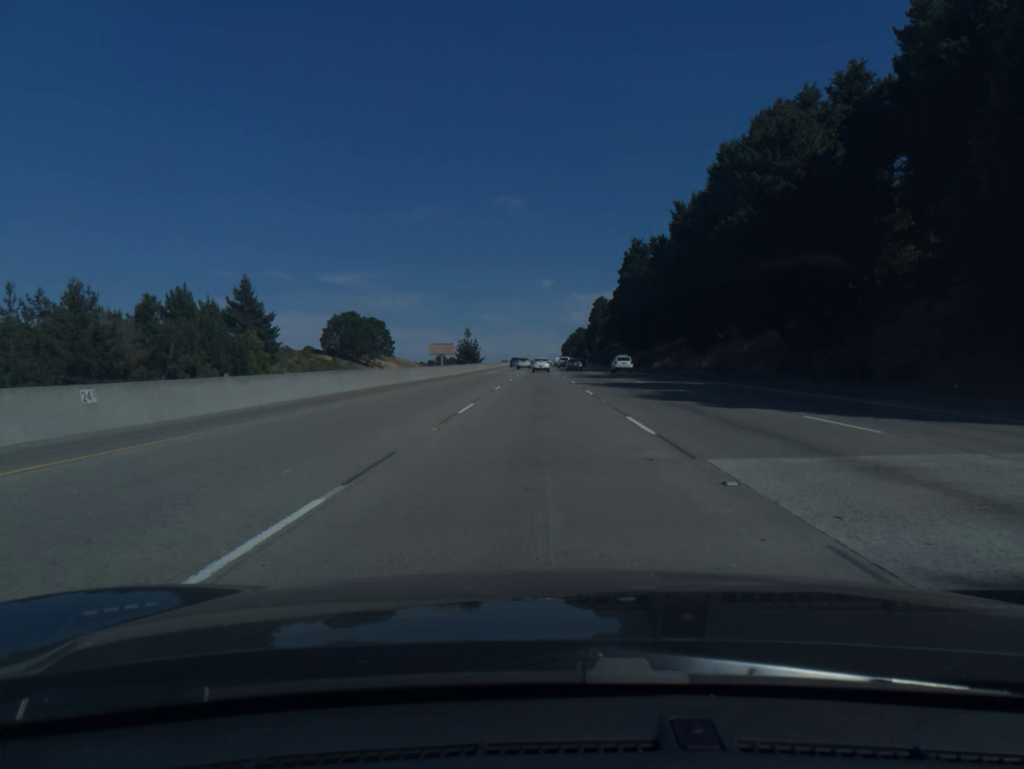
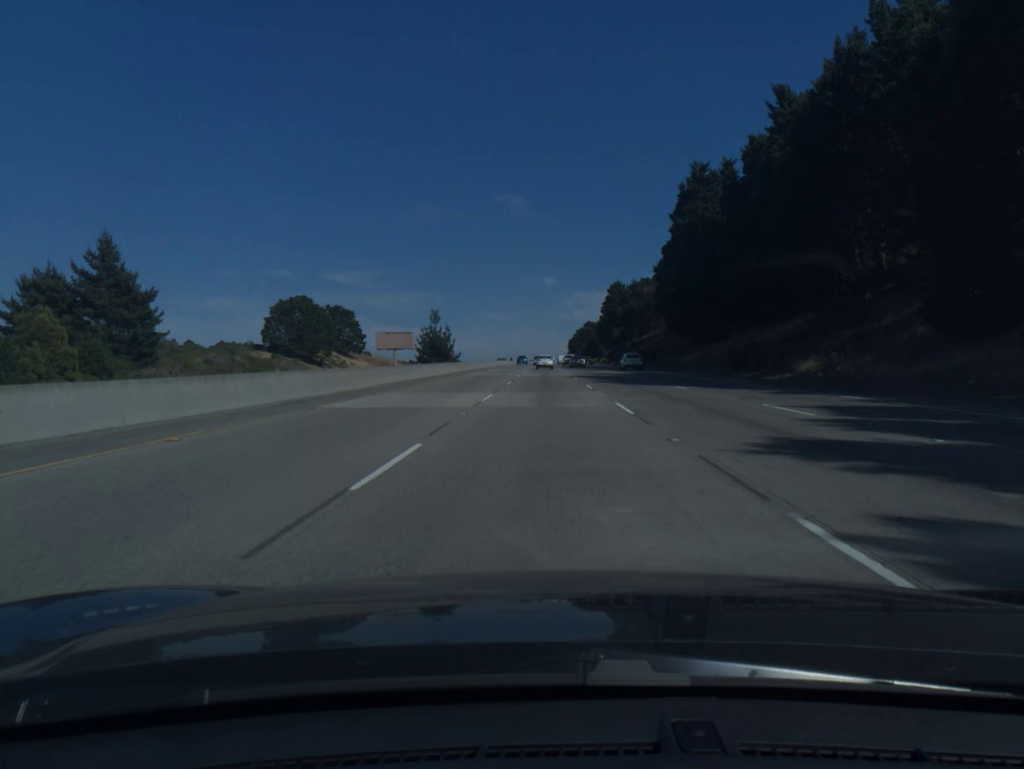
(-0.2, +54.5) m; 0°
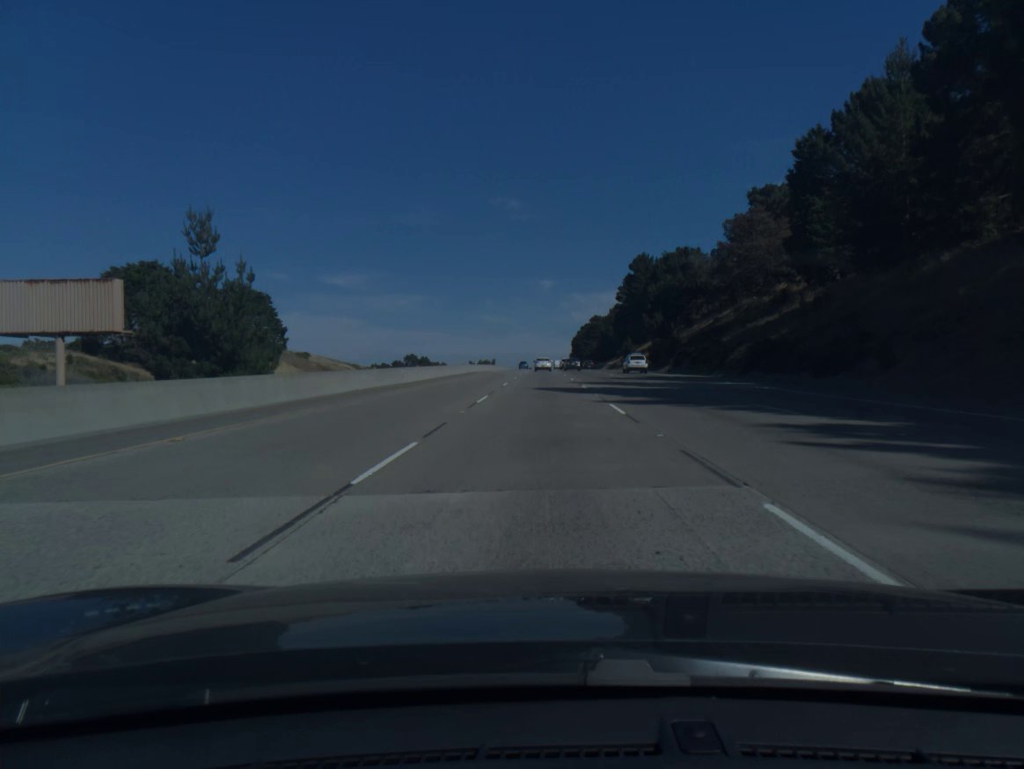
(+0.3, +72.7) m; 0°
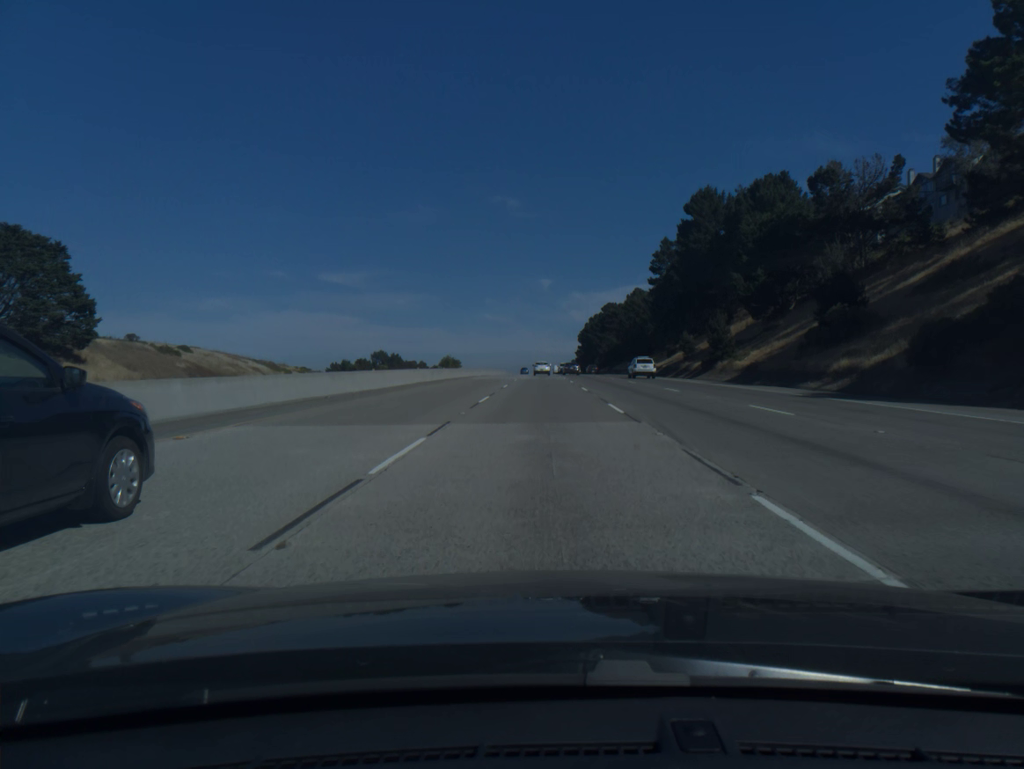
(-0.1, +72.6) m; 0°
